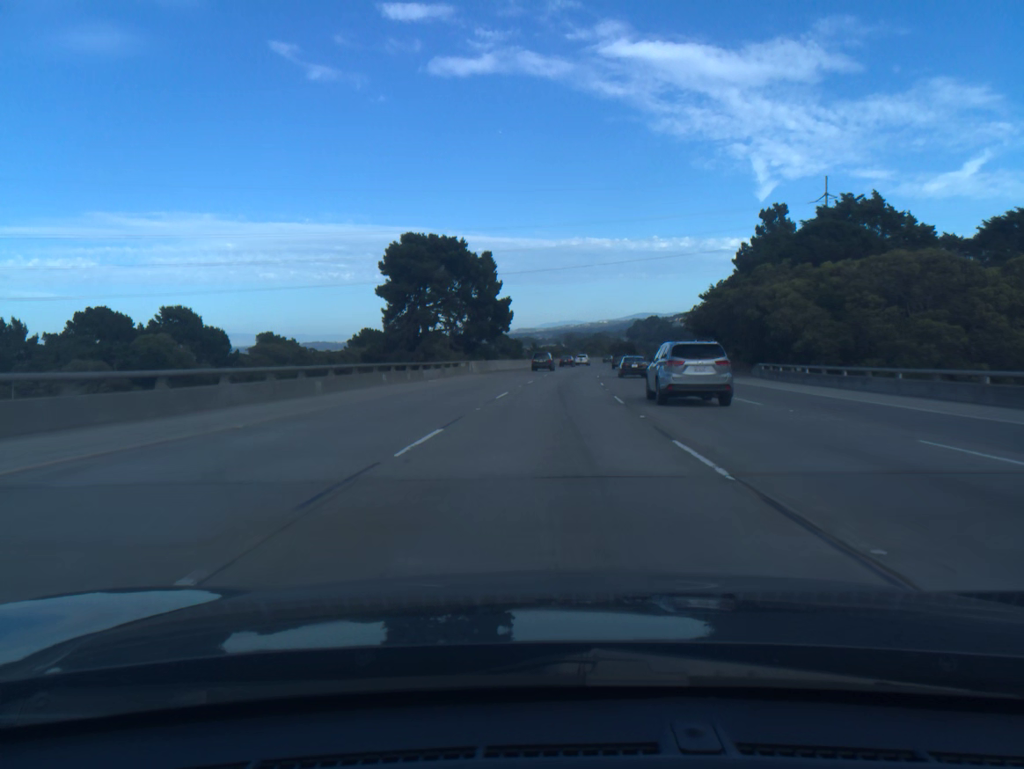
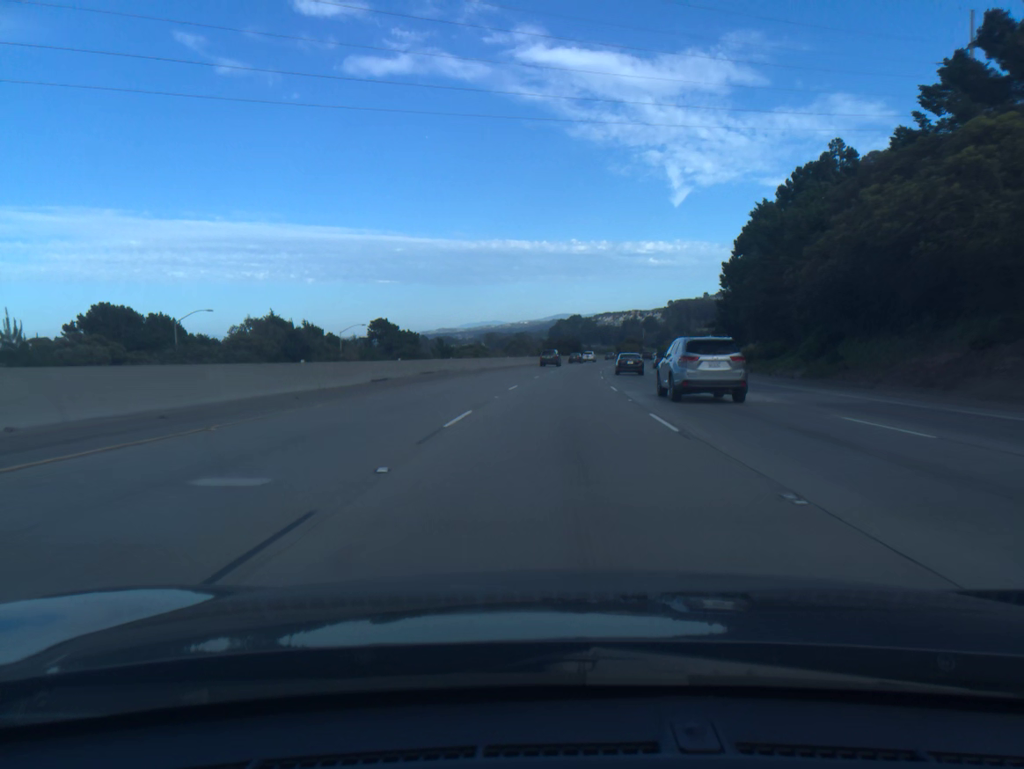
(+3.5, +73.9) m; +6°
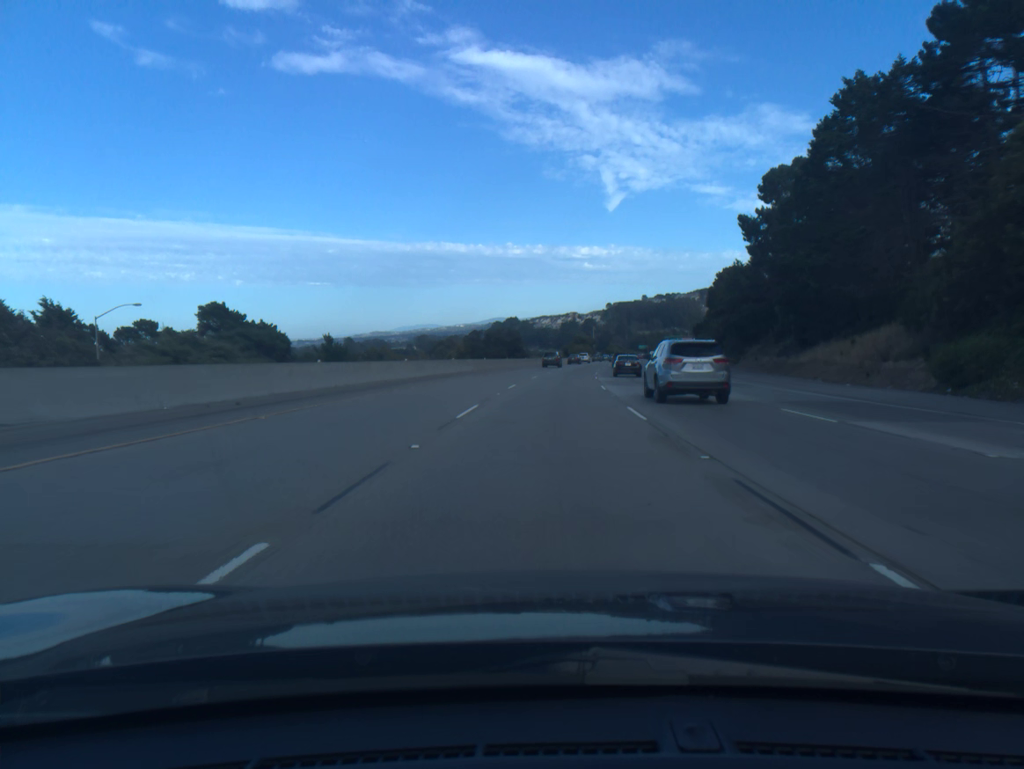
(+2.2, +55.4) m; +5°
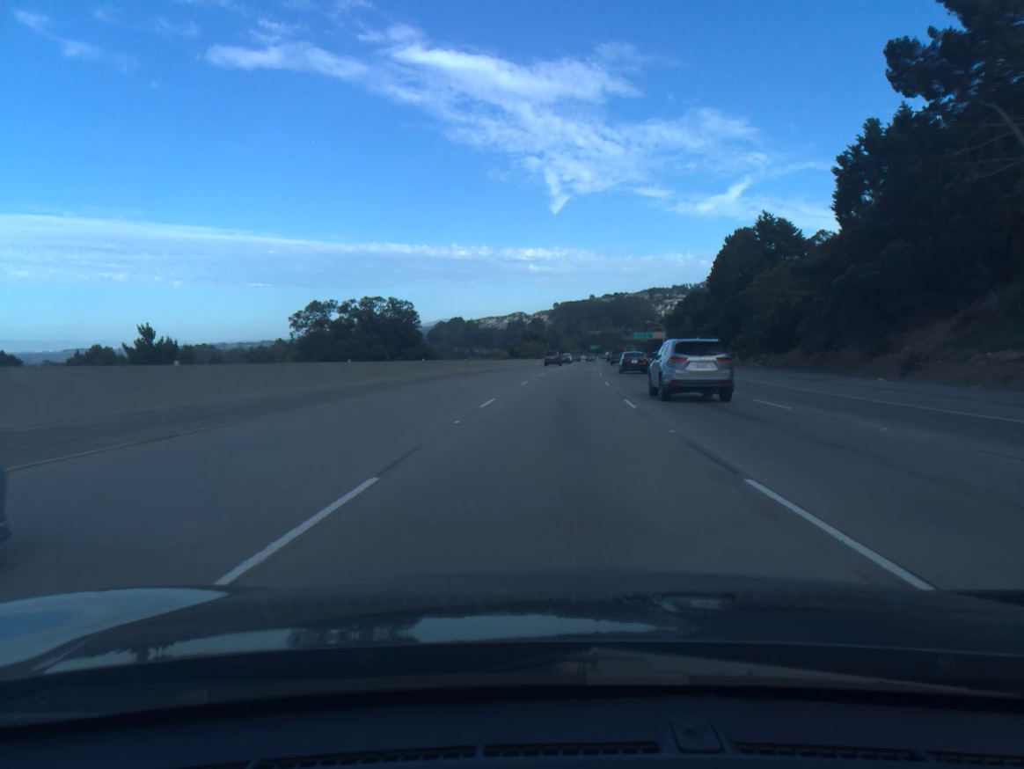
(+1.9, +55.4) m; +4°
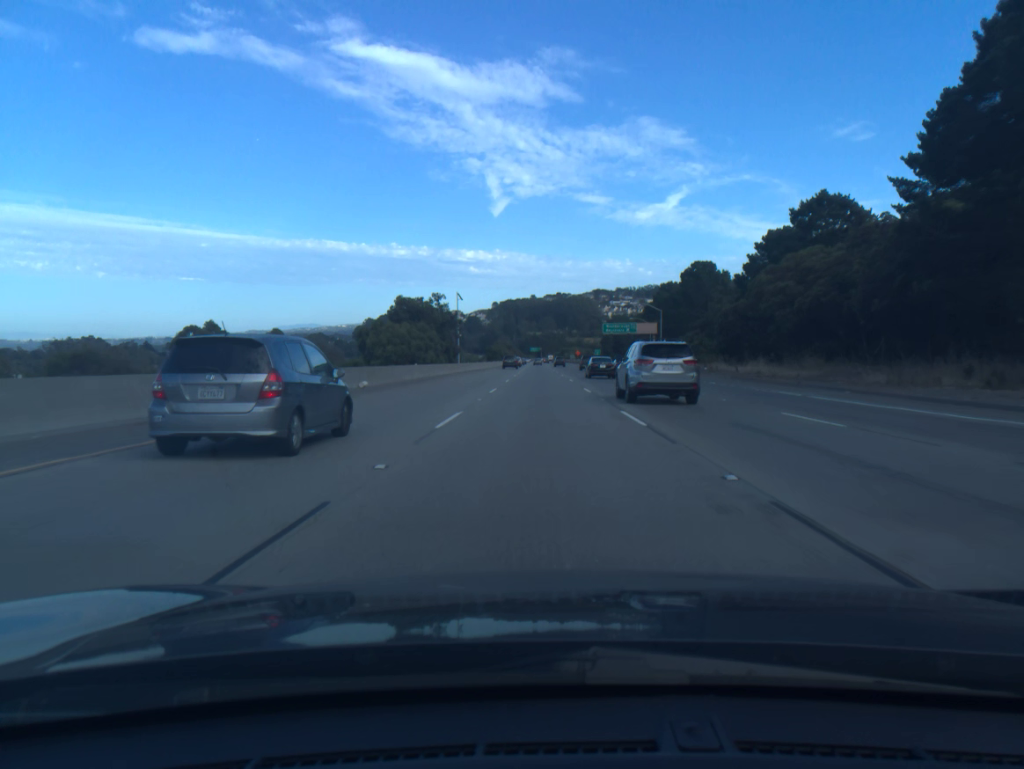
(+4.9, +92.3) m; +4°
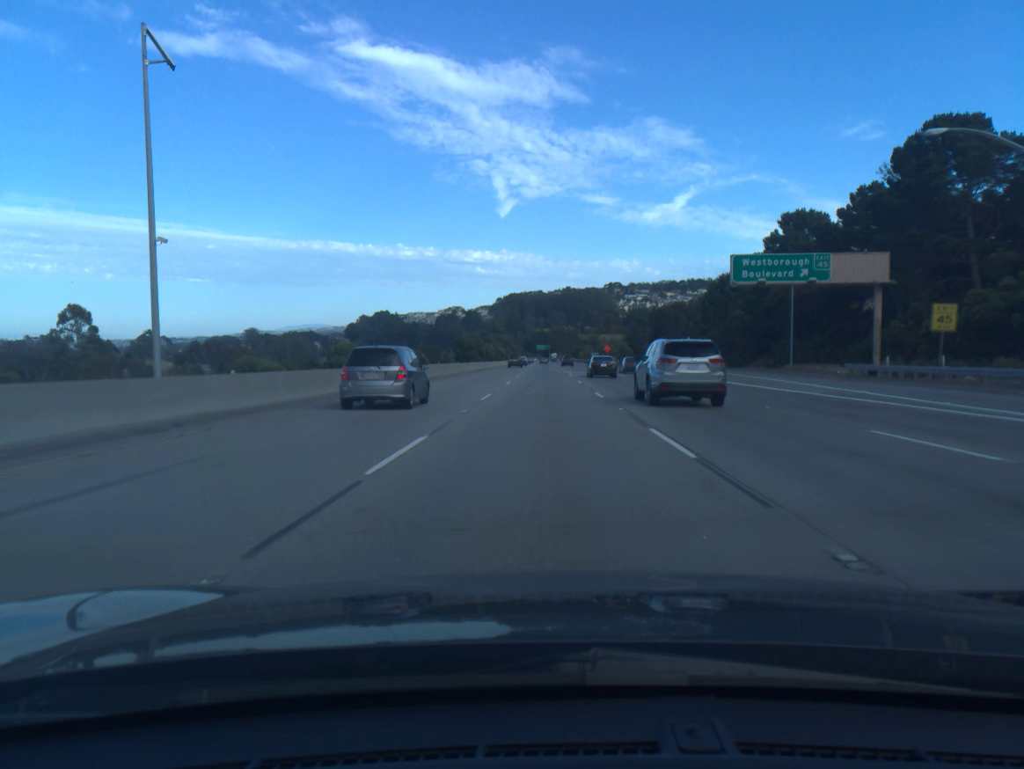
(-0.5, +92.7) m; -1°
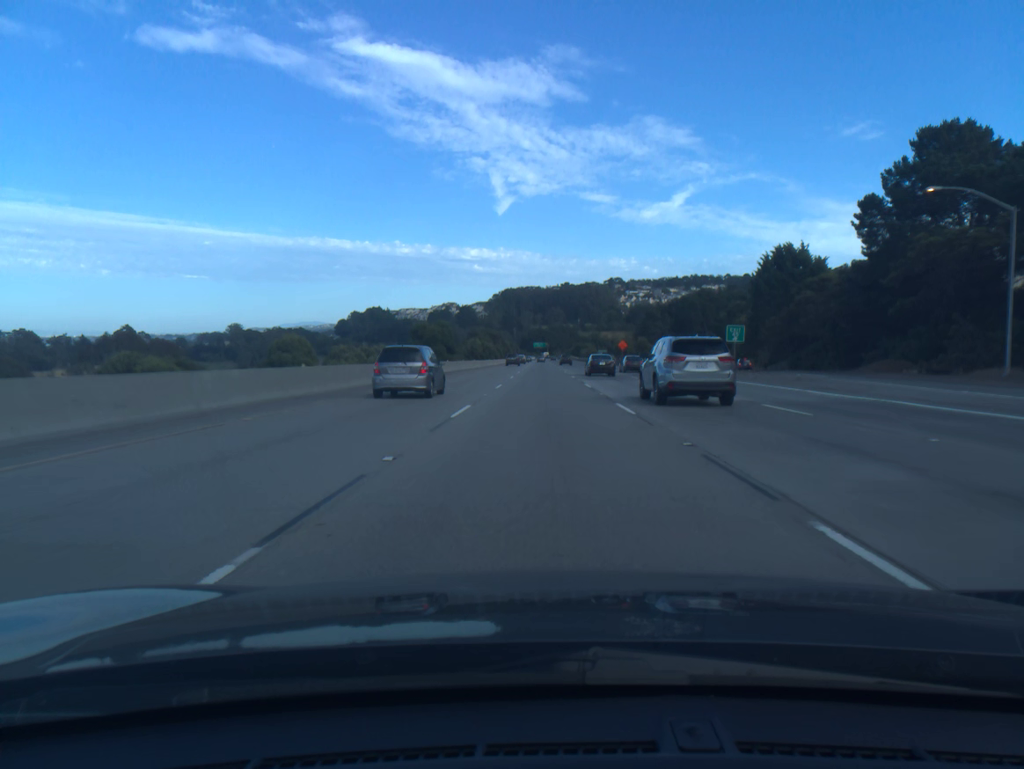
(+0.1, +37.0) m; 0°
